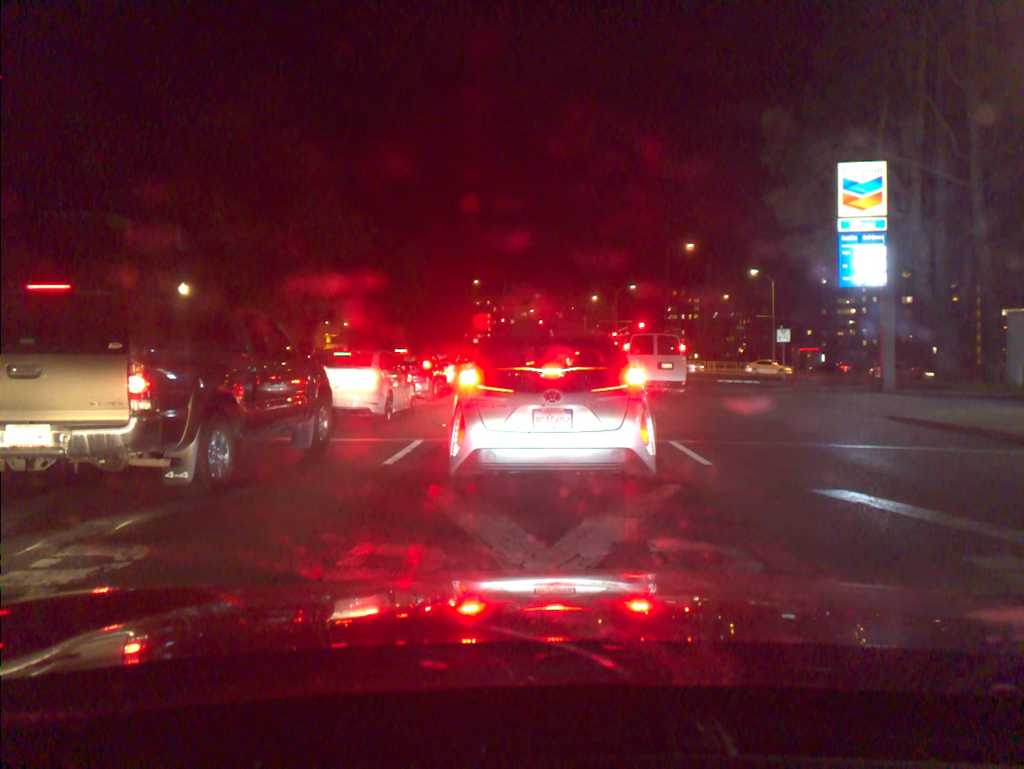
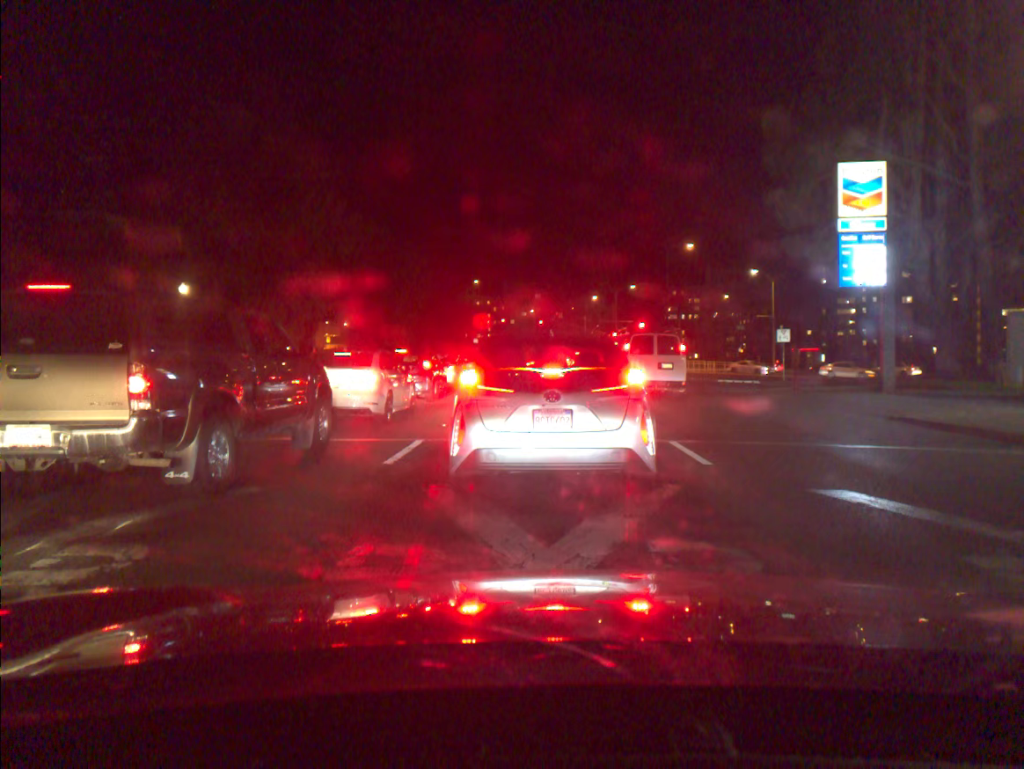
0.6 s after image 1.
(0.0, 0.0) m; 0°
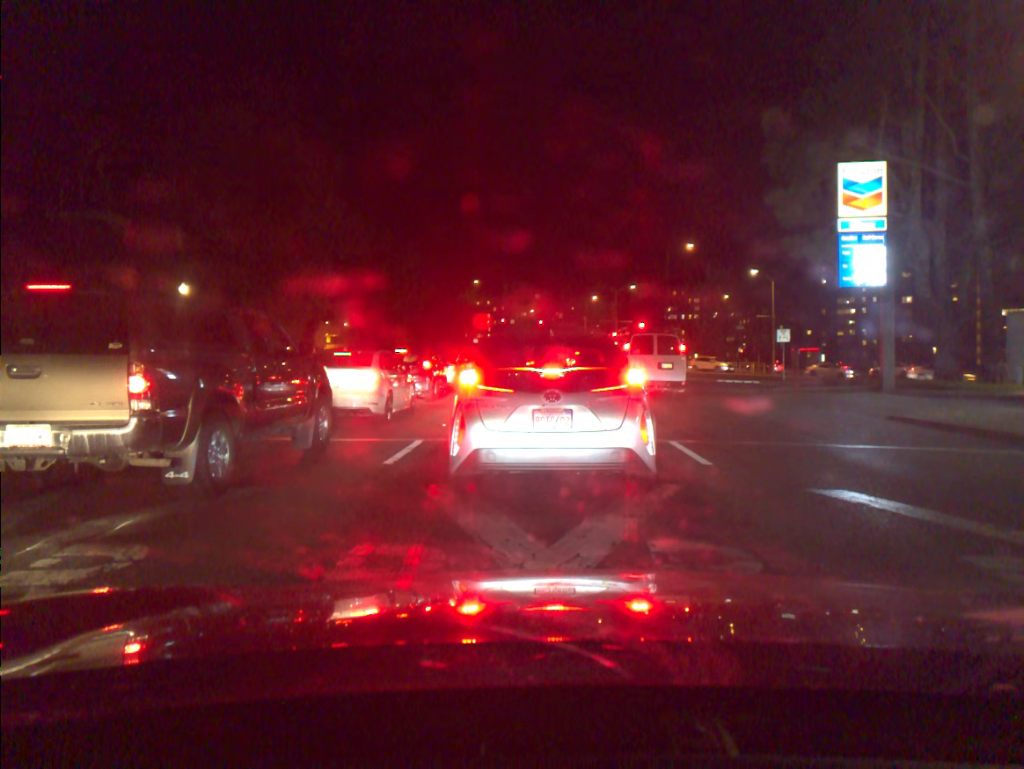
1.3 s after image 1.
(0.0, 0.0) m; 0°
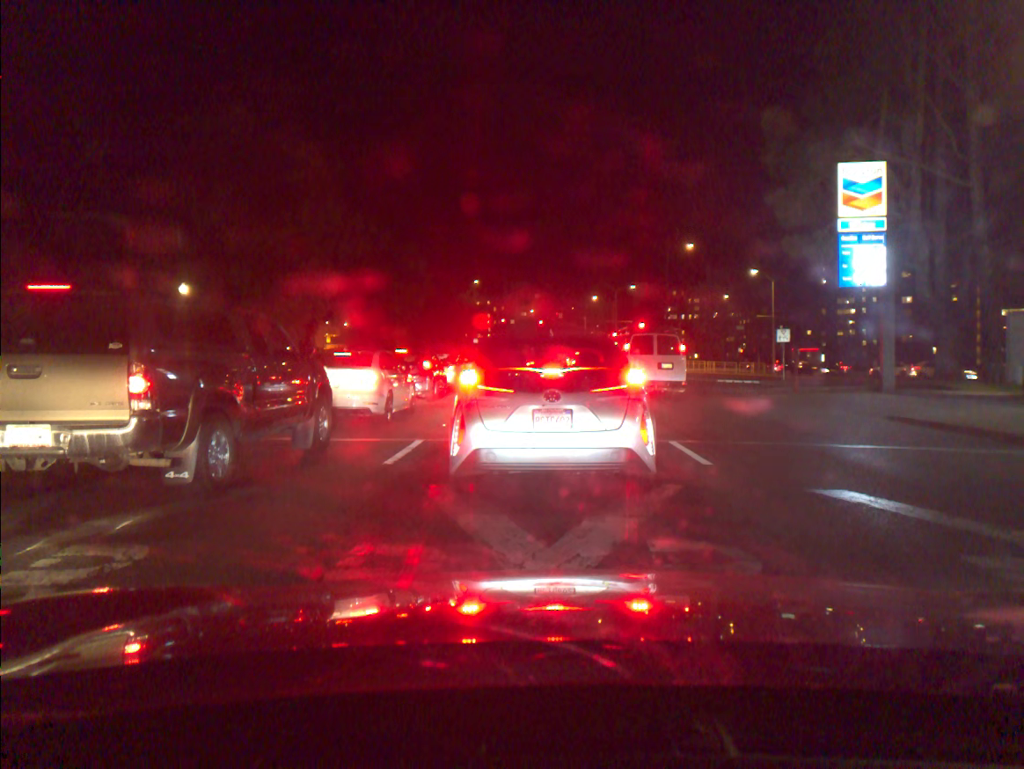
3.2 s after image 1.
(0.0, 0.0) m; 0°
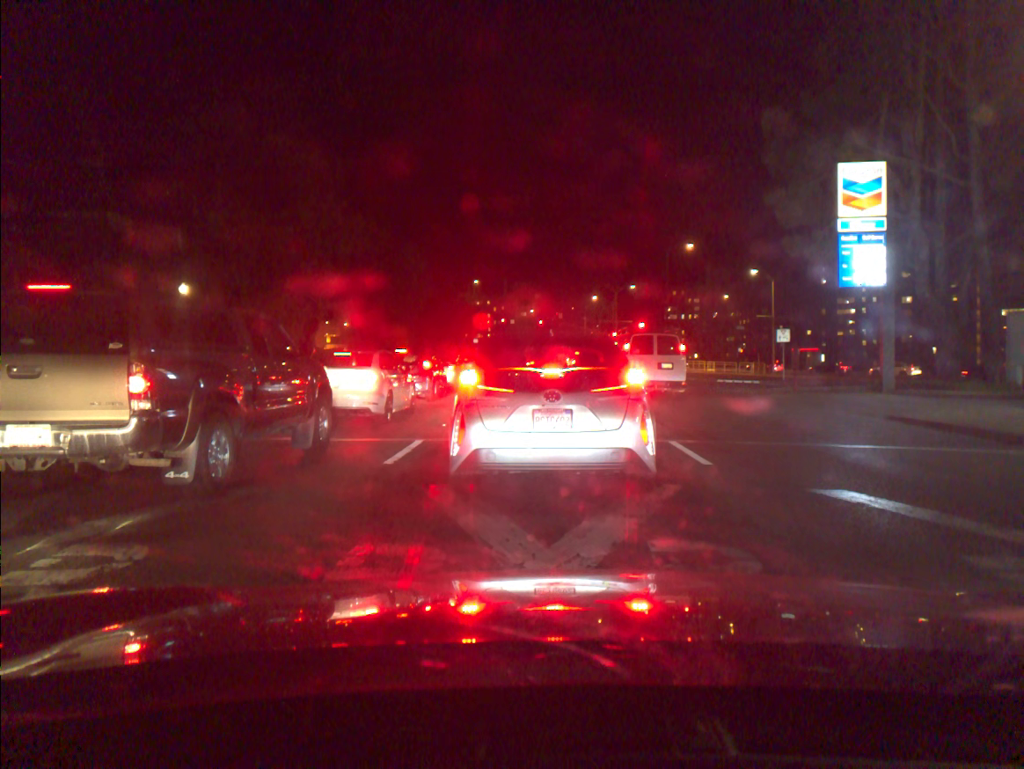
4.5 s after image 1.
(0.0, 0.0) m; 0°
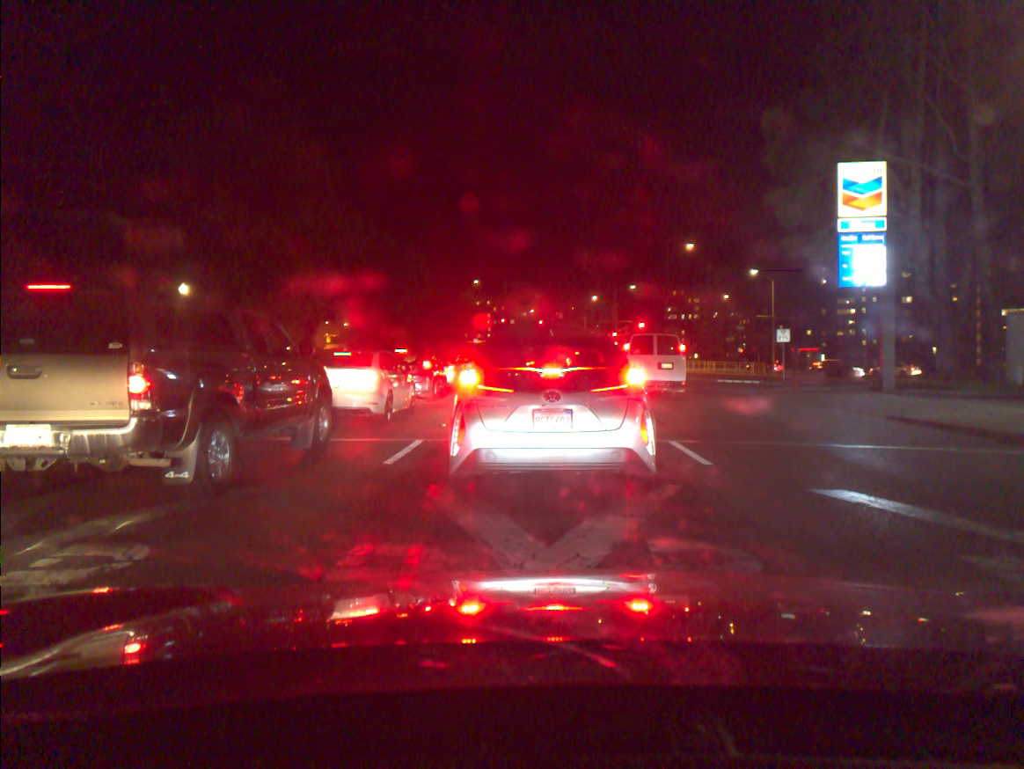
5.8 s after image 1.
(0.0, 0.0) m; 0°
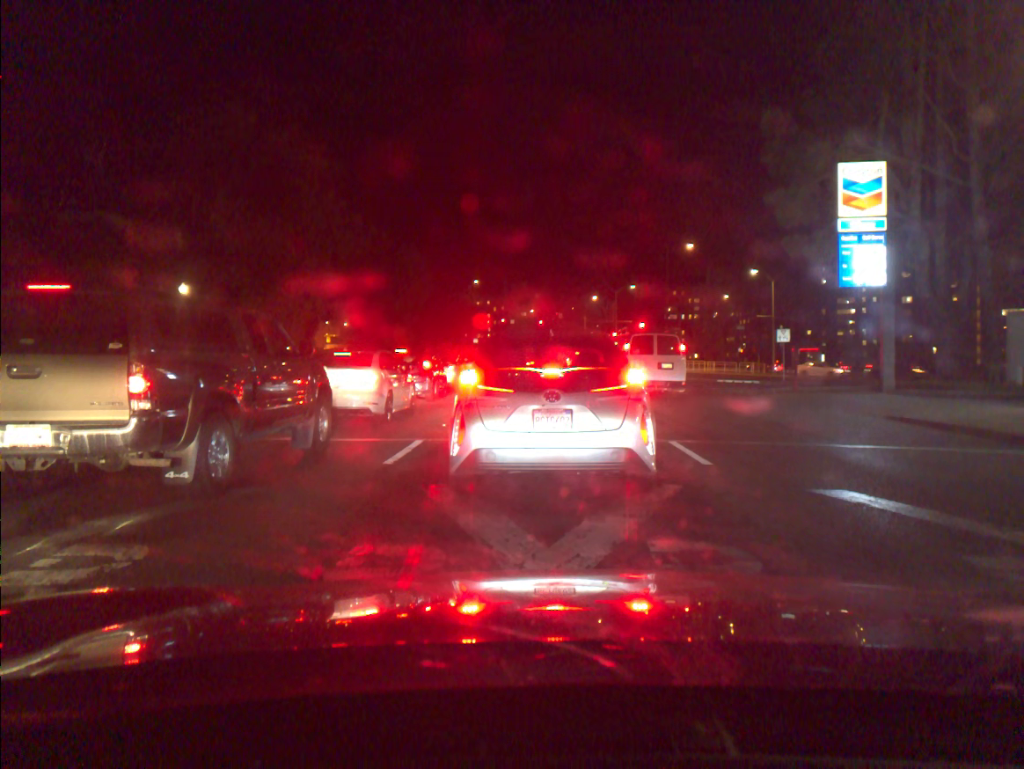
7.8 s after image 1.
(0.0, 0.0) m; 0°
